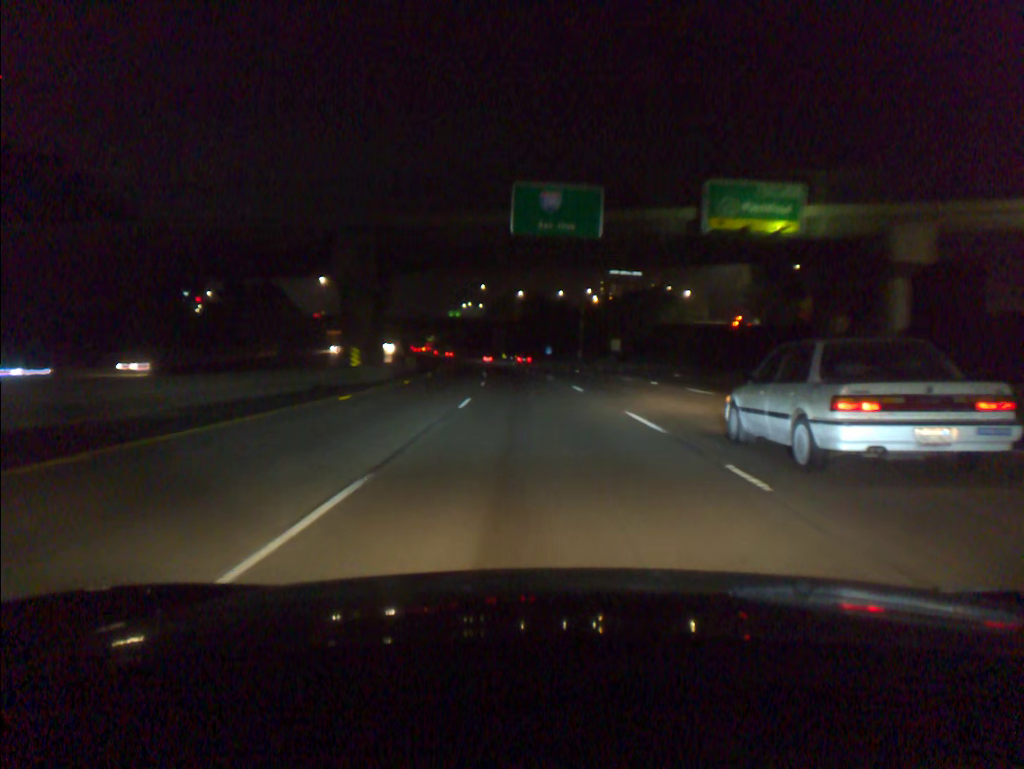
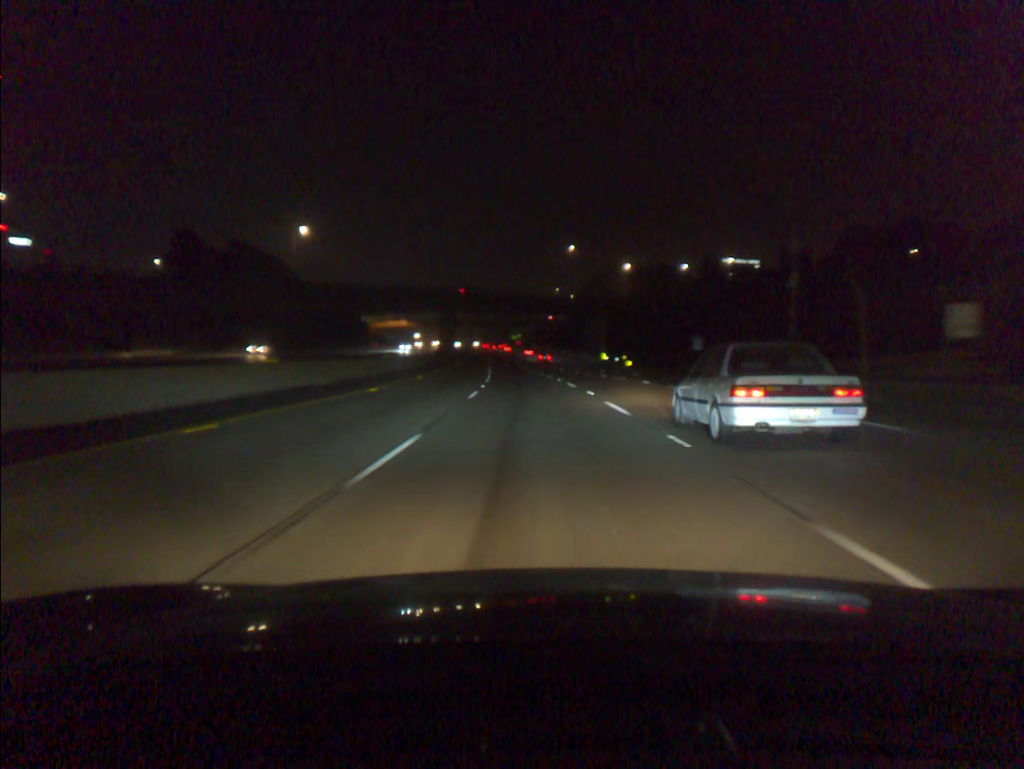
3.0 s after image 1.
(-4.8, +83.7) m; -7°
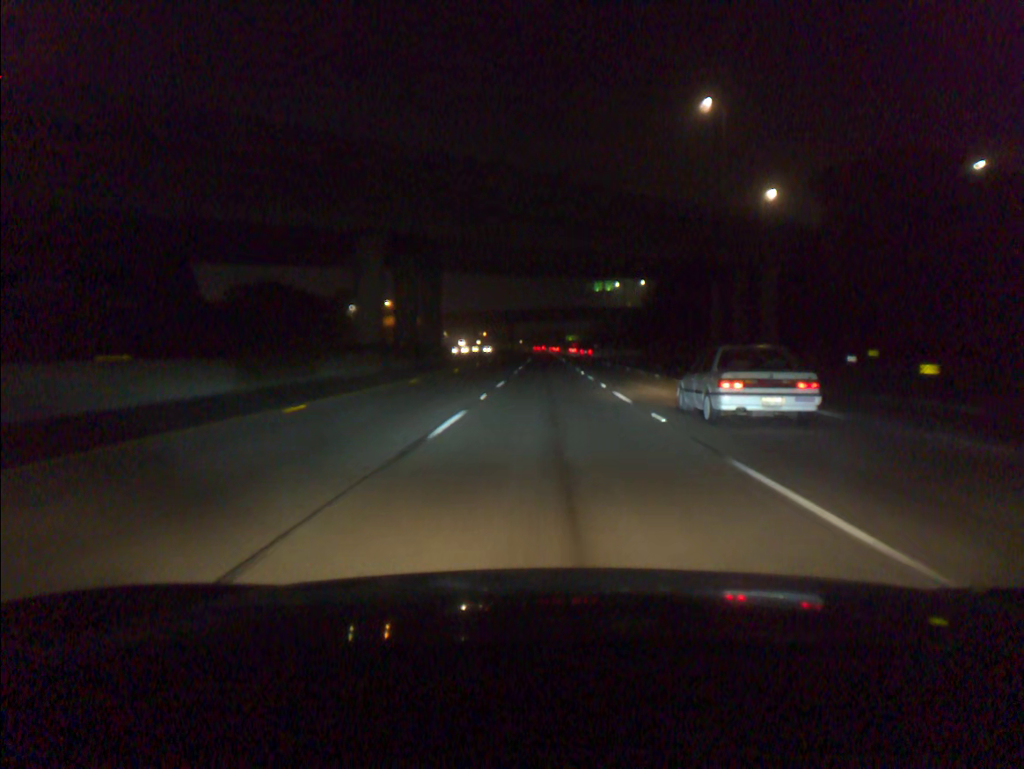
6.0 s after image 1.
(-3.8, +83.8) m; -4°
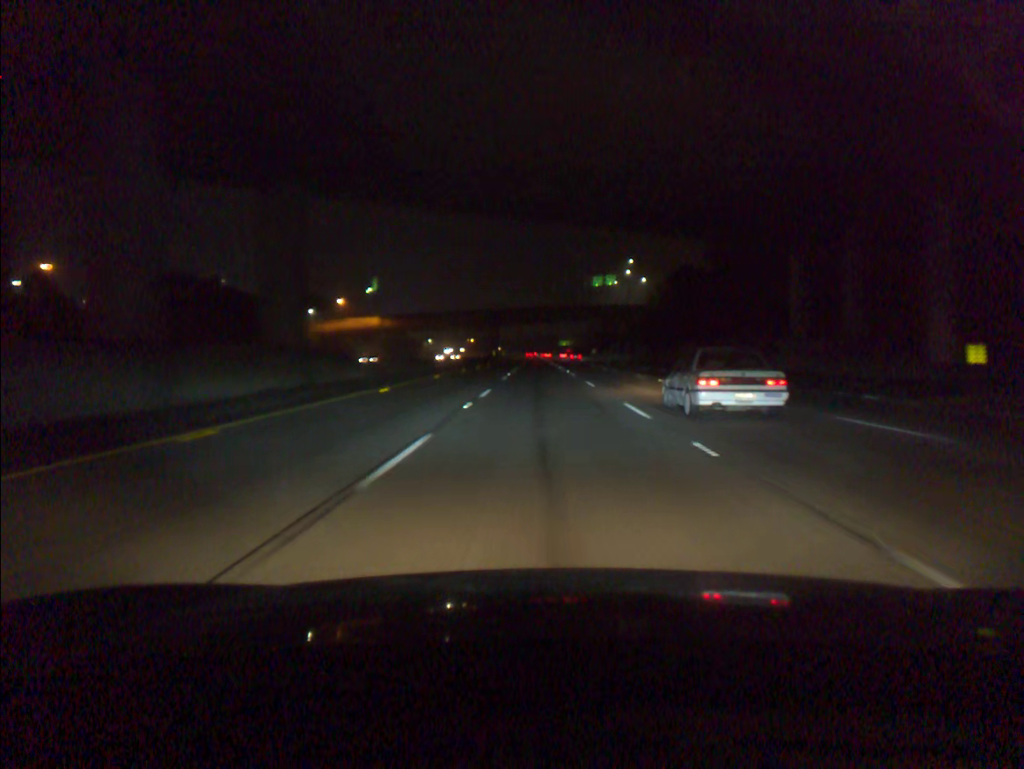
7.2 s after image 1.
(+0.2, +33.4) m; +1°
